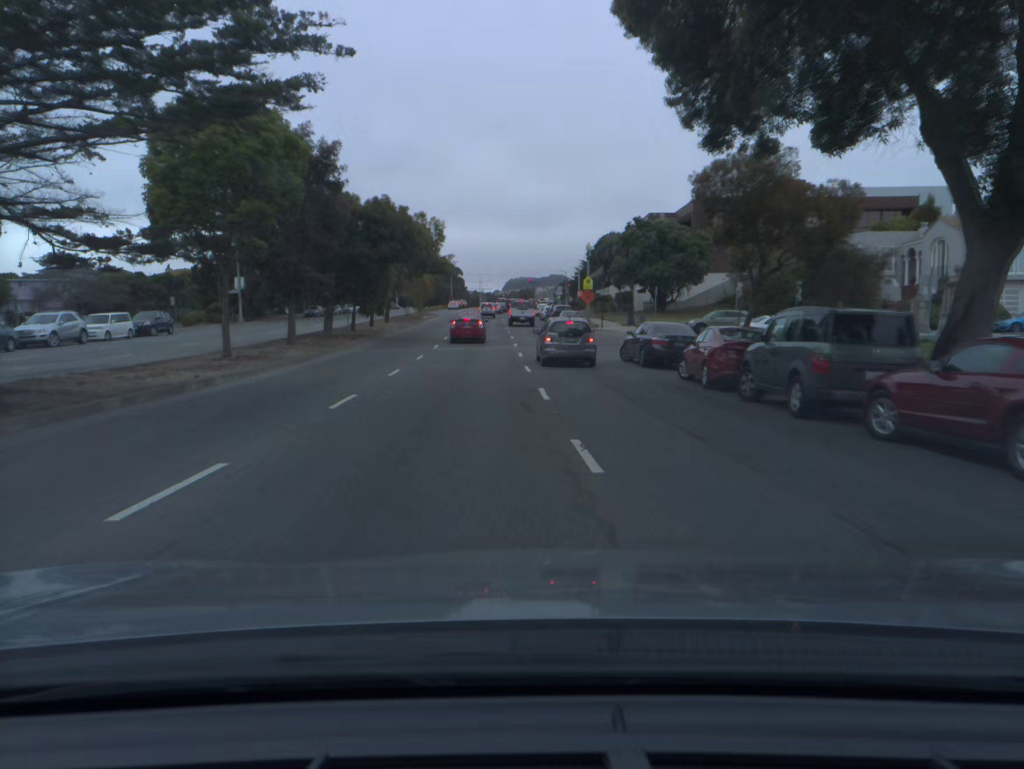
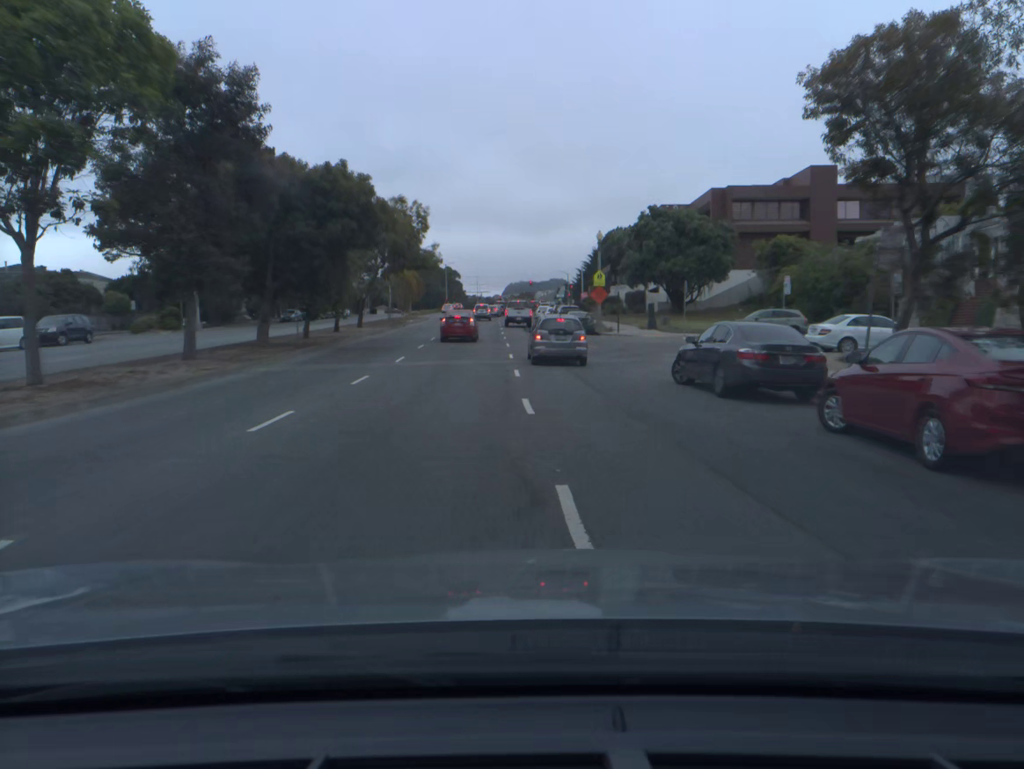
(0.0, +10.2) m; 0°
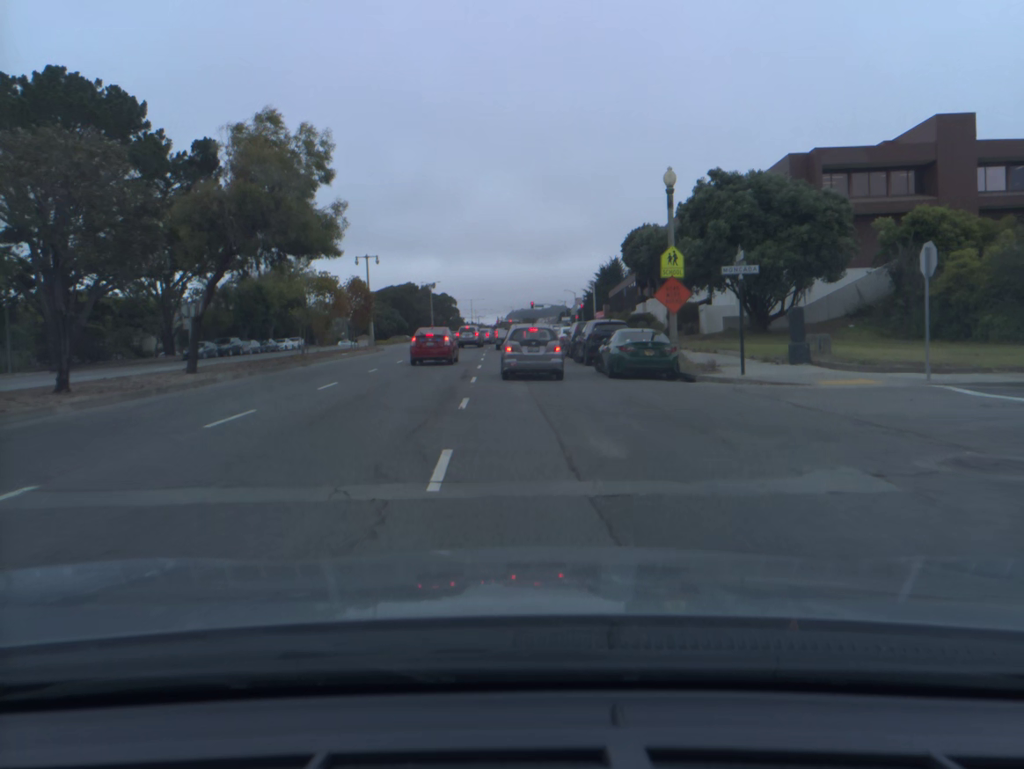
(0.0, +27.3) m; 0°
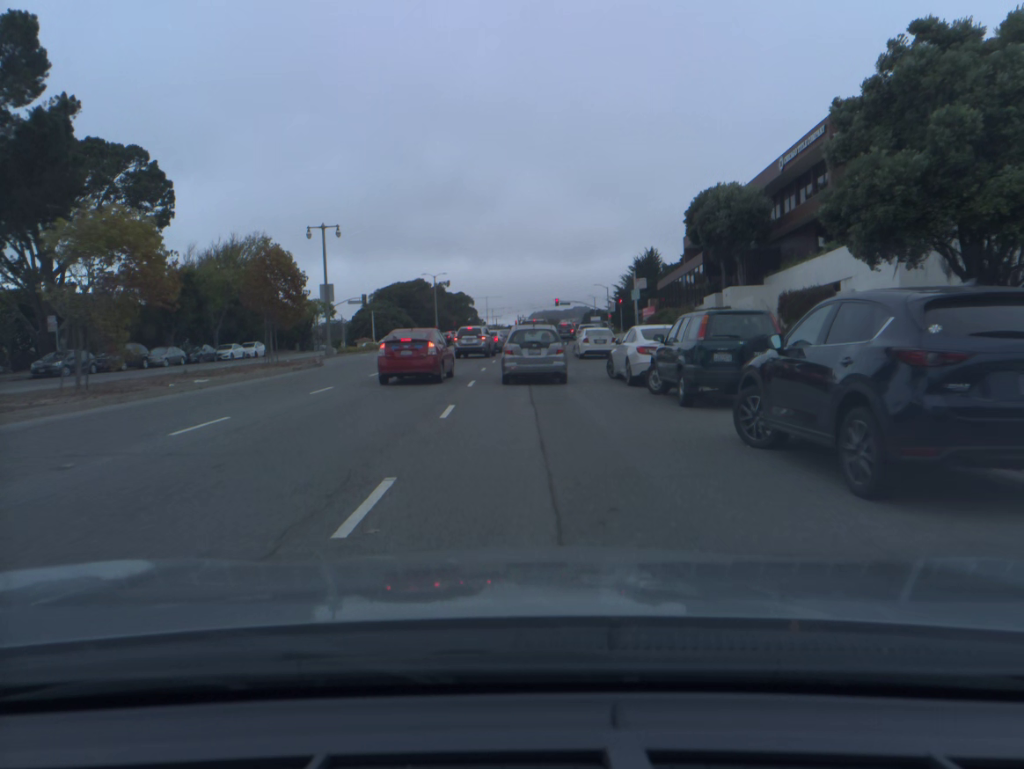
(-0.4, +22.6) m; -2°
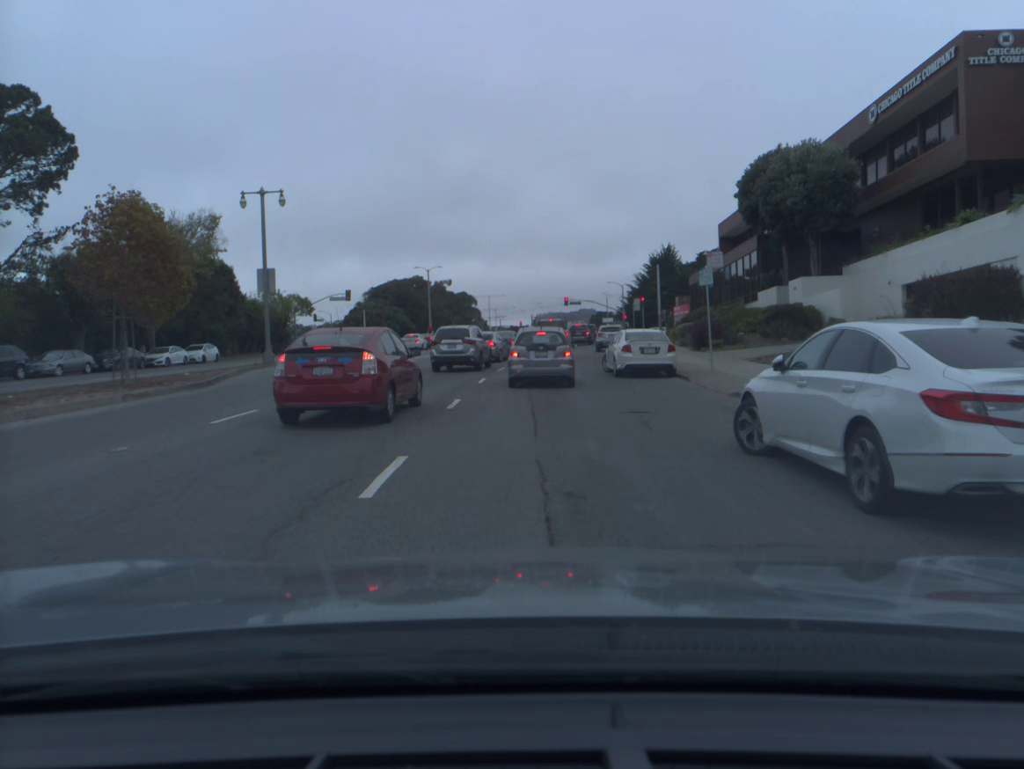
(-0.1, +13.1) m; -1°
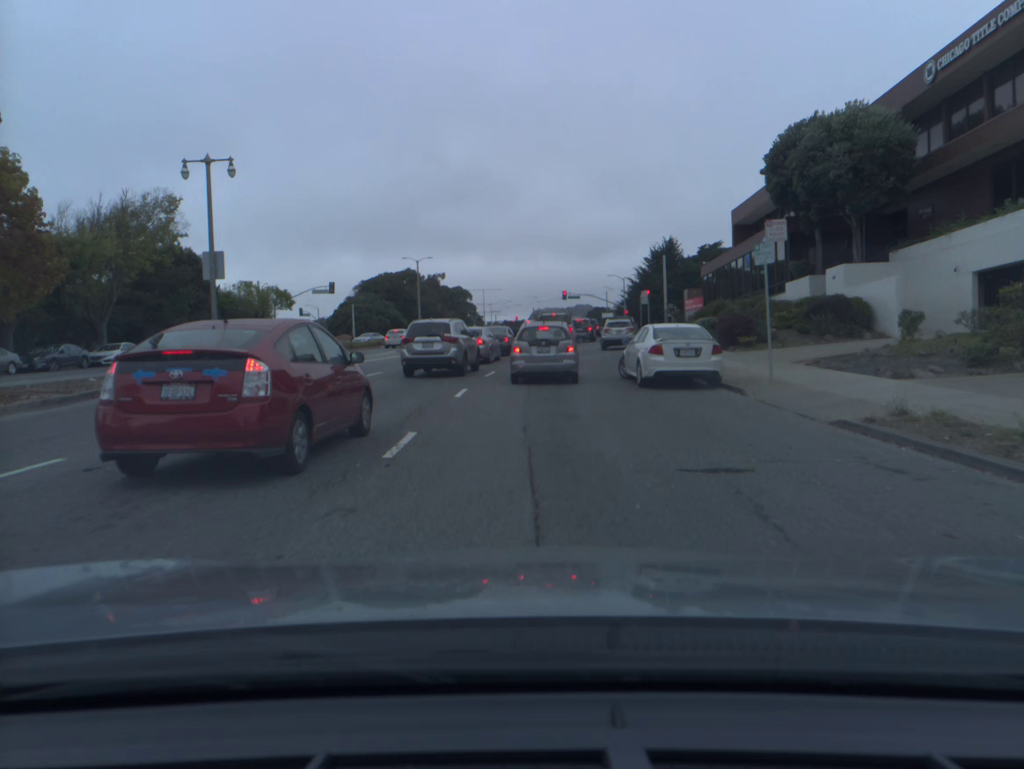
(0.0, +6.0) m; 0°
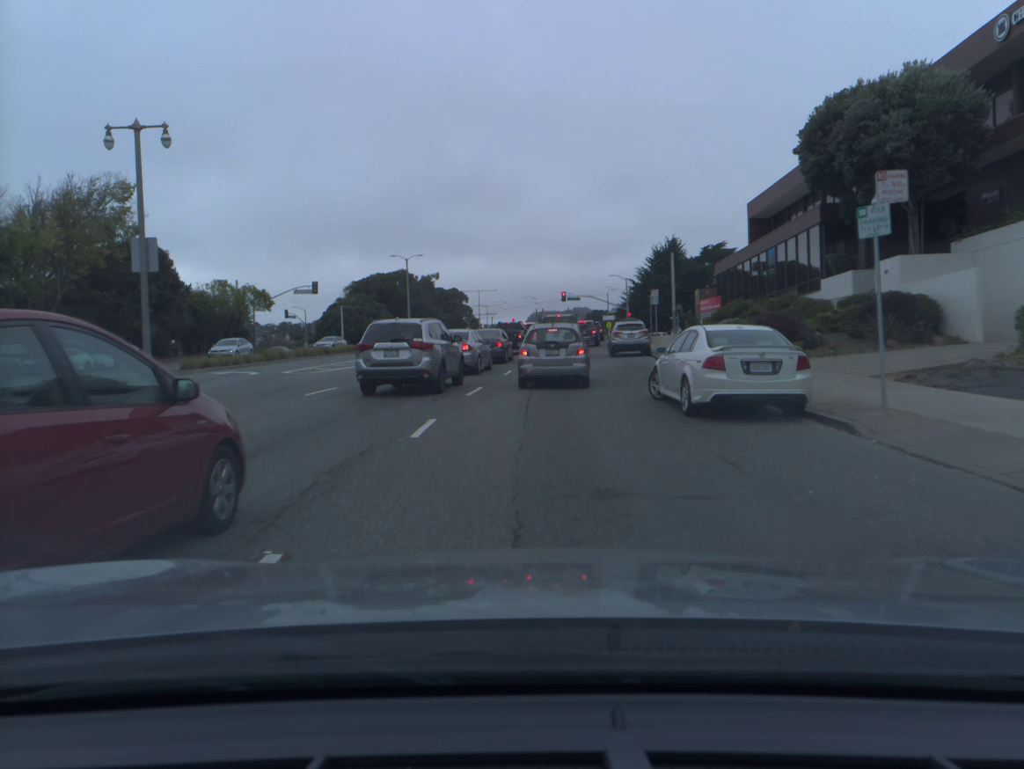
(0.0, +5.5) m; 0°
